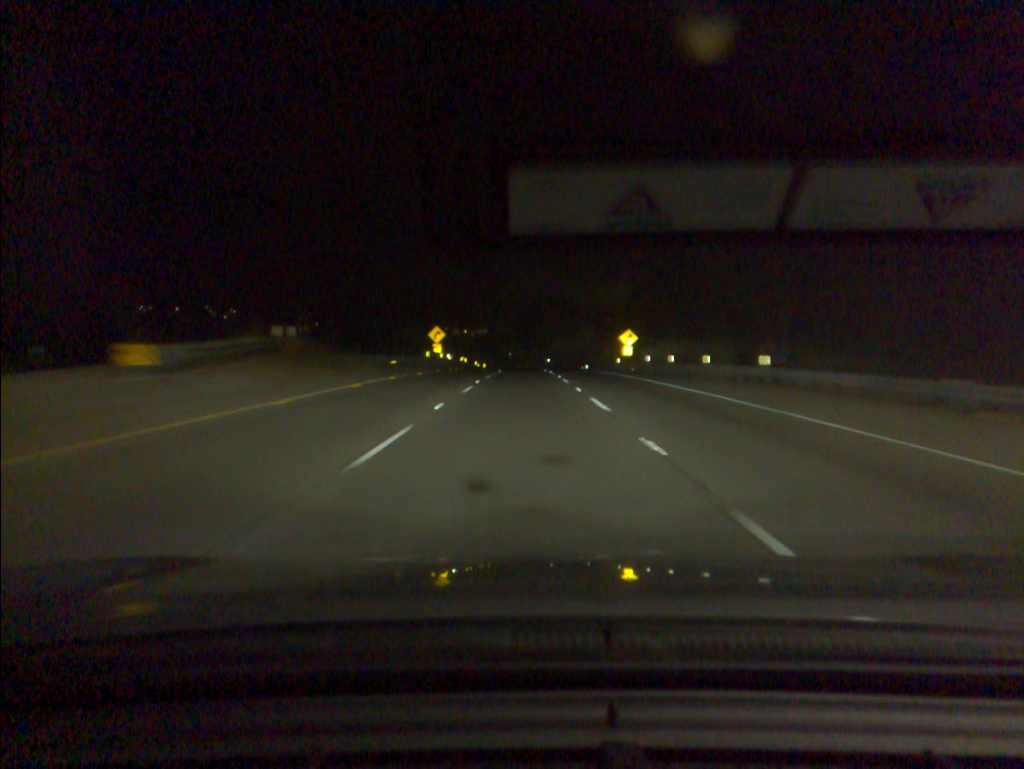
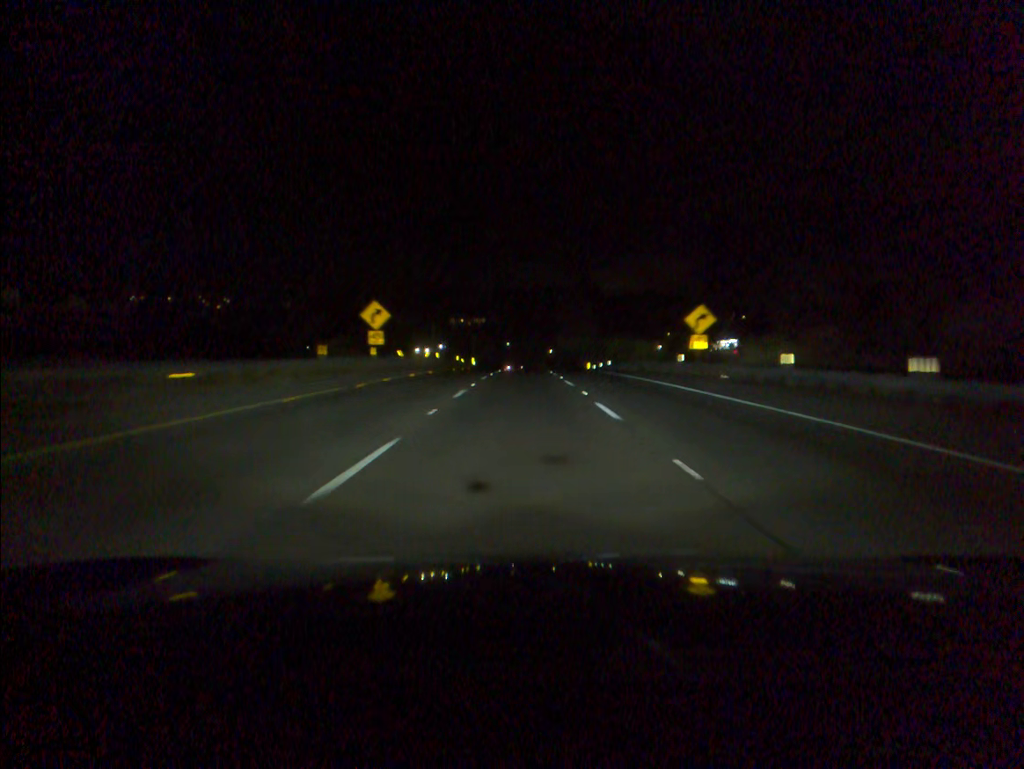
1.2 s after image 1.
(0.0, +30.8) m; 0°
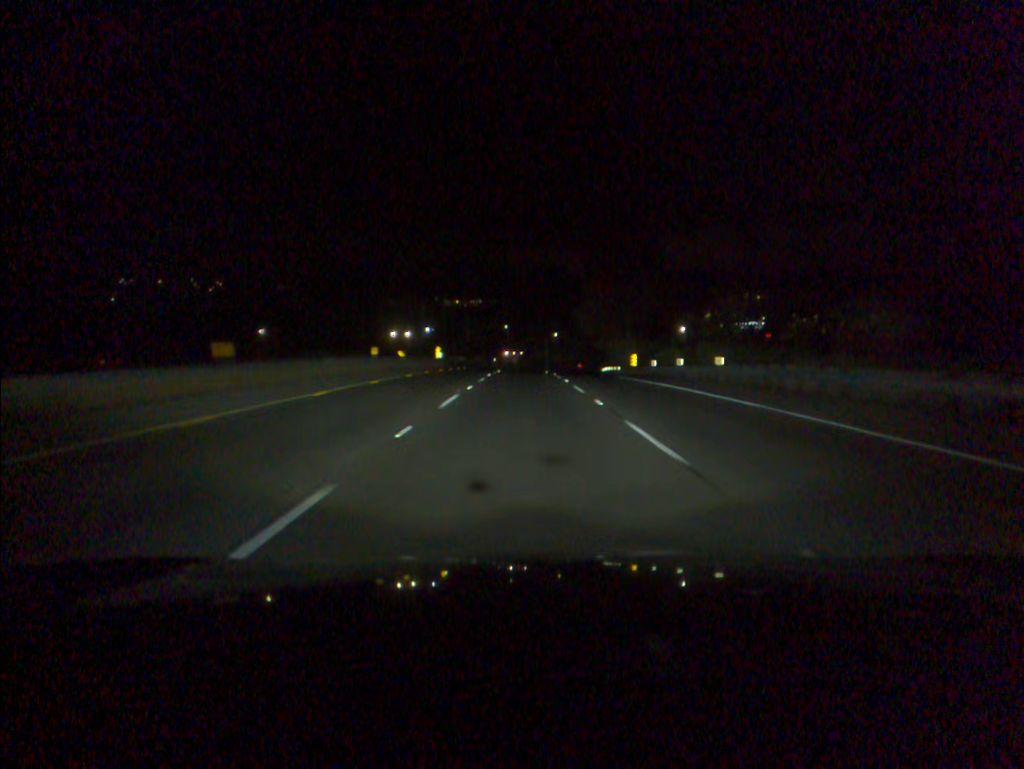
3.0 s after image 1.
(-0.1, +47.6) m; 0°
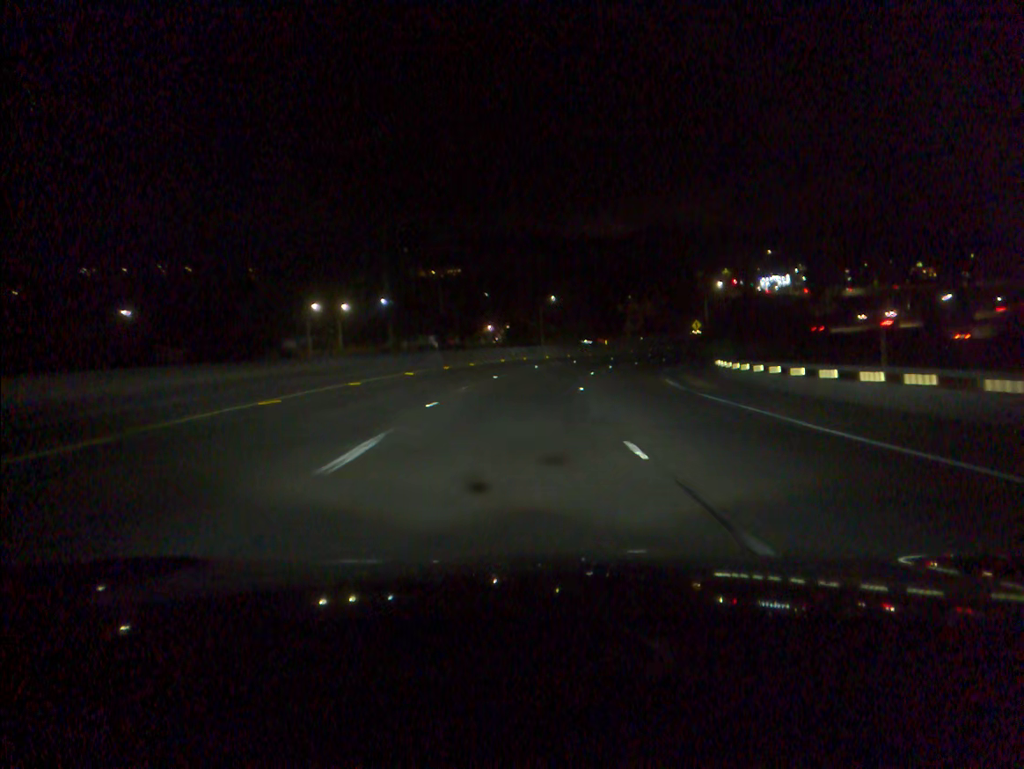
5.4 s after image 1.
(+0.2, +67.0) m; +1°
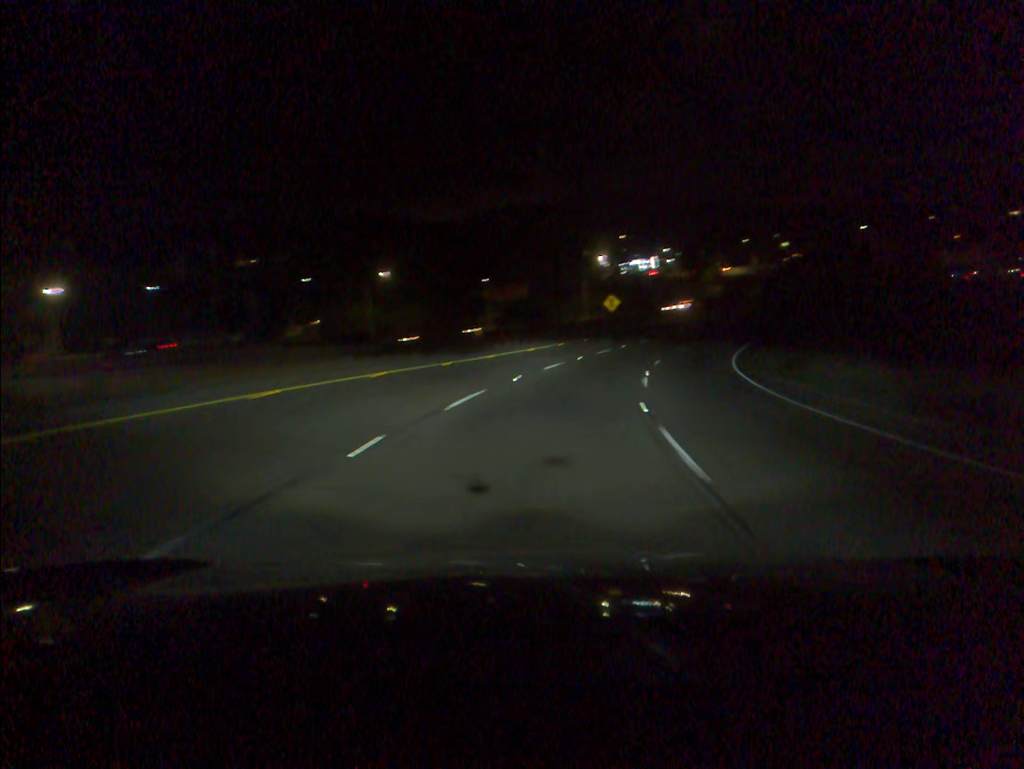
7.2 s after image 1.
(+3.7, +51.0) m; +11°
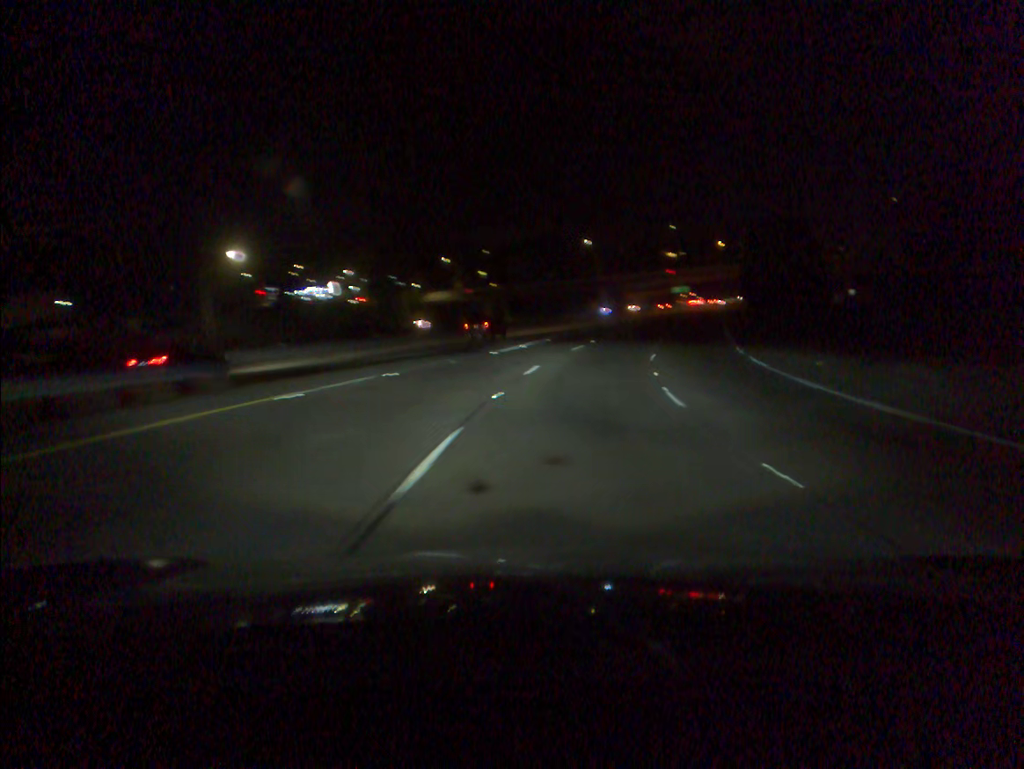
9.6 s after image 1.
(+12.0, +64.4) m; +22°
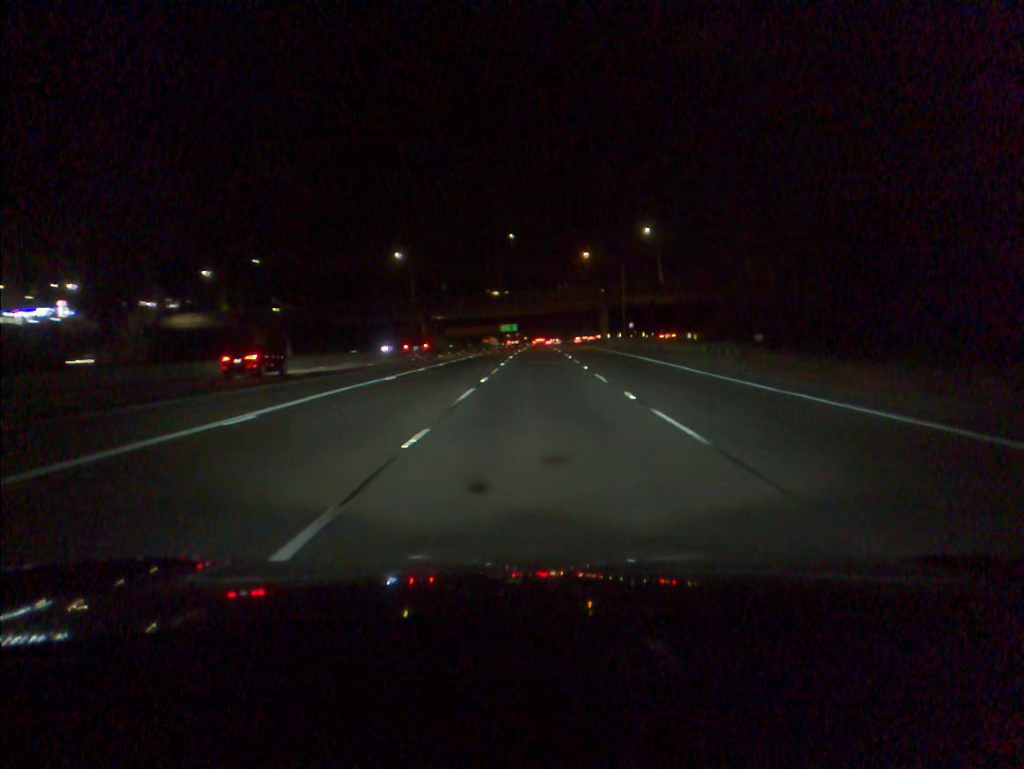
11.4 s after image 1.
(+6.3, +47.7) m; +13°
